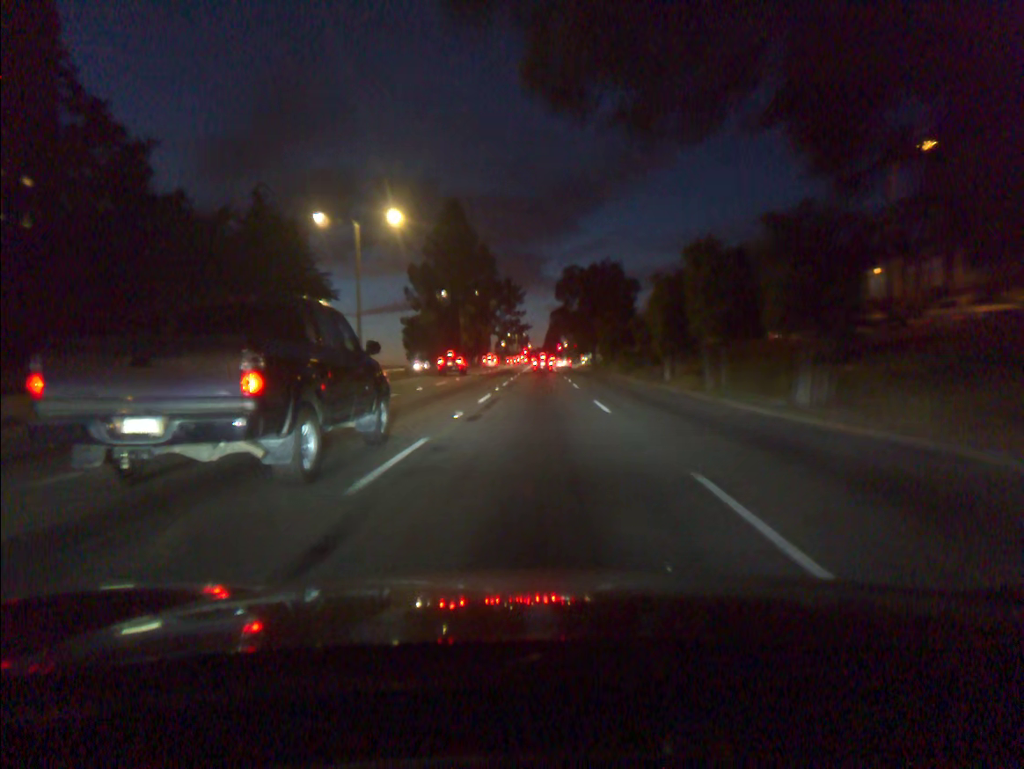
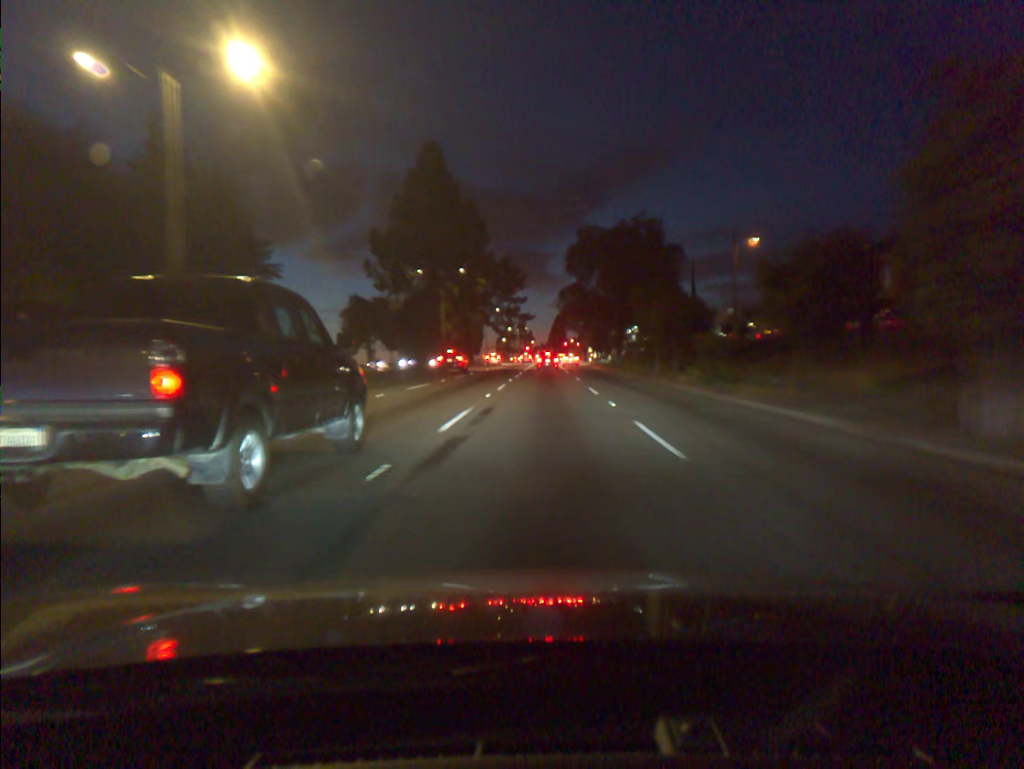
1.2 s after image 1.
(-0.1, +23.3) m; 0°
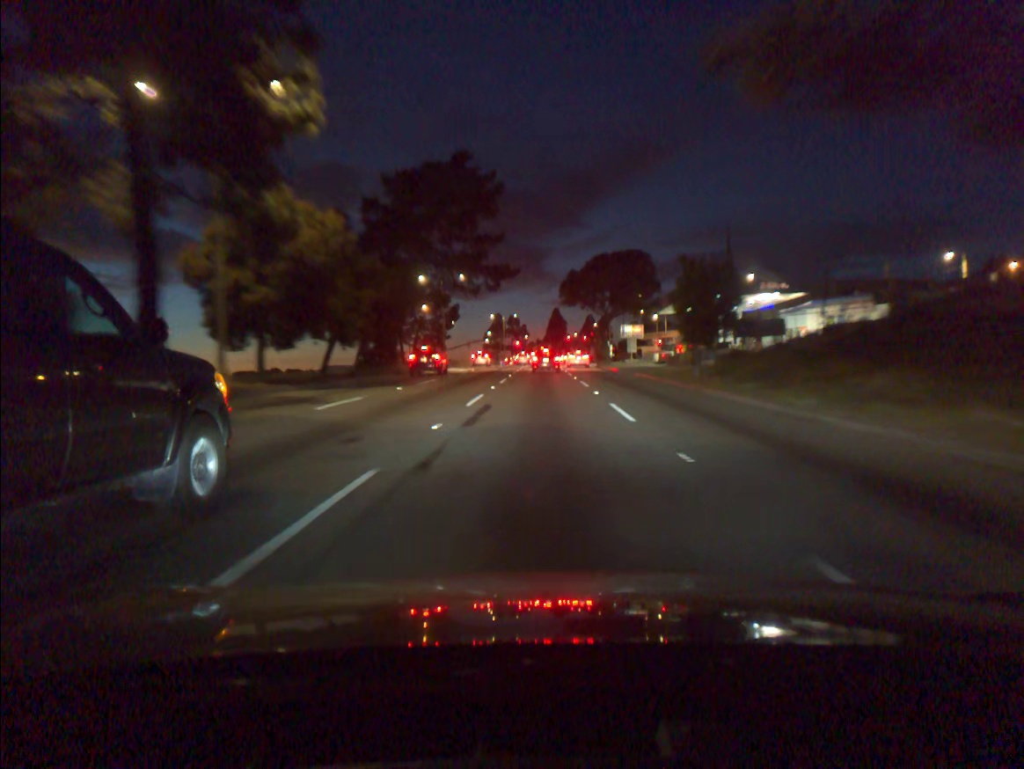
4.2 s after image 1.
(+0.4, +54.5) m; 0°
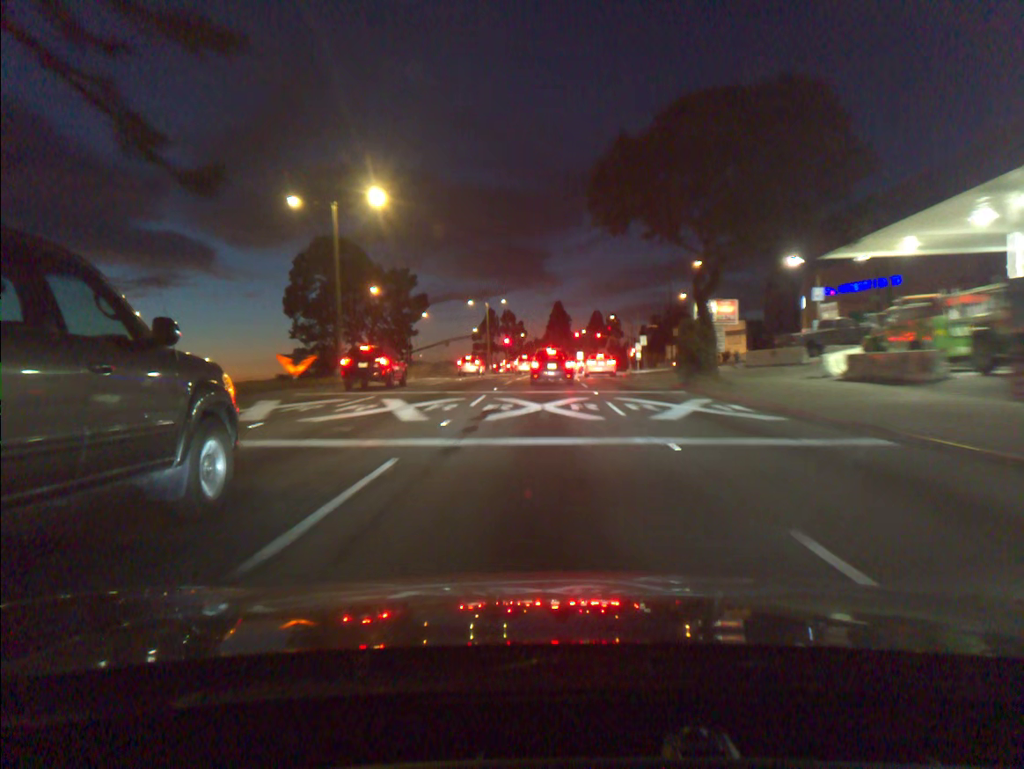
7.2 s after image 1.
(-0.1, +43.1) m; 0°
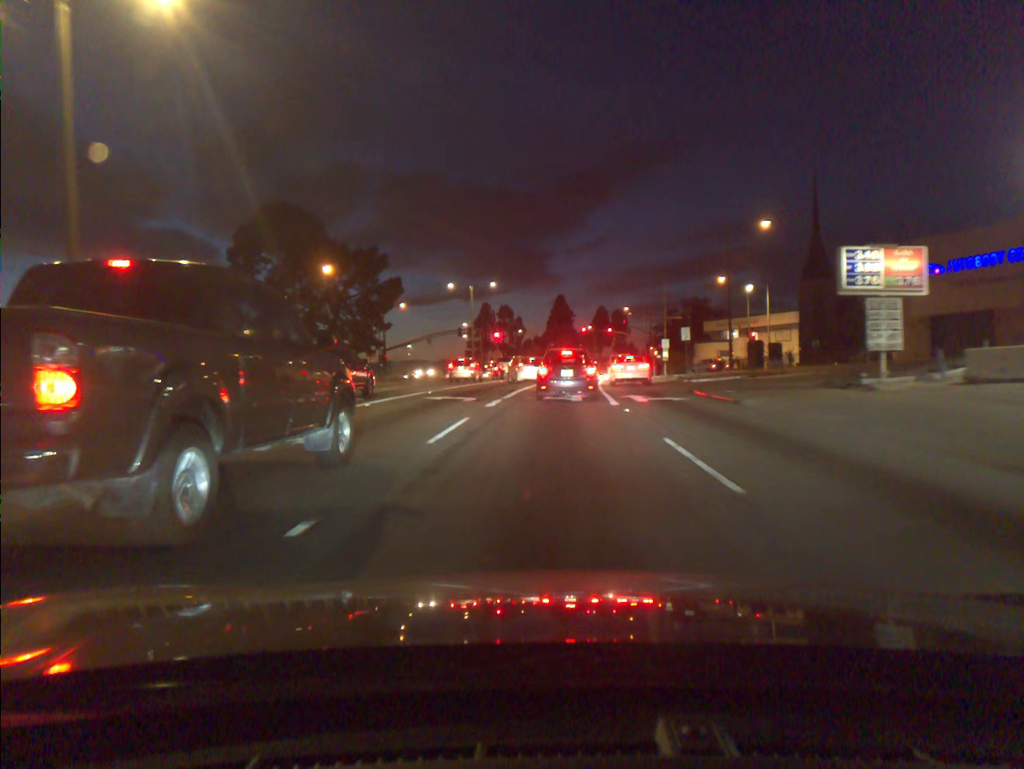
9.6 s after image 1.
(0.0, +23.2) m; 0°
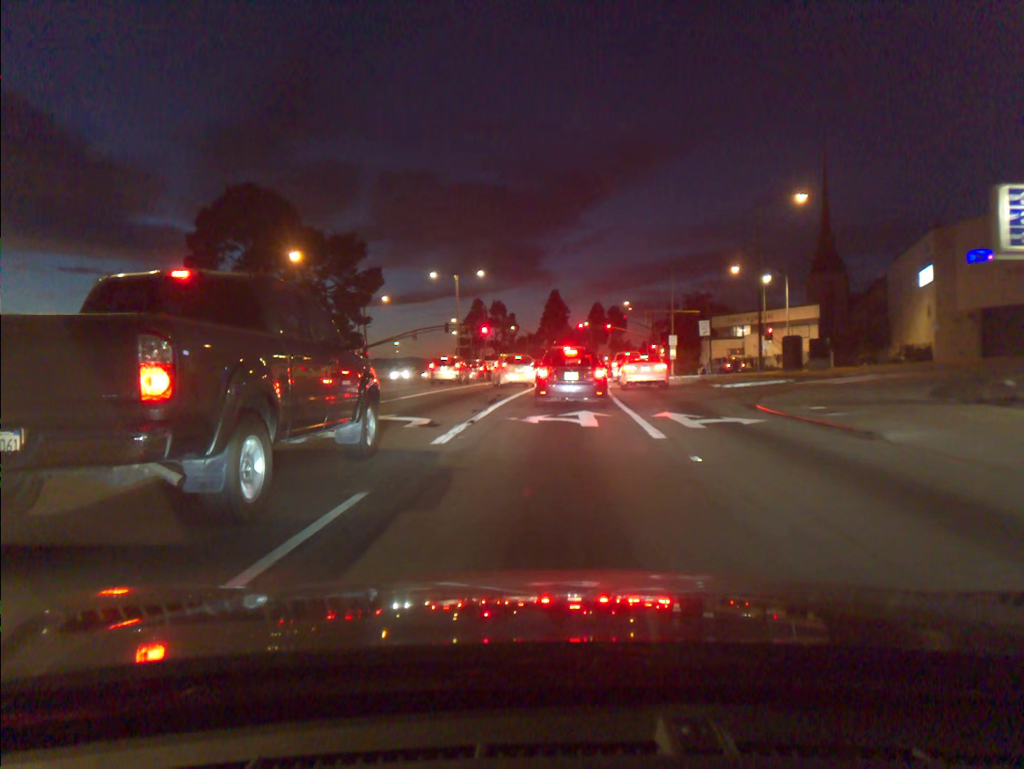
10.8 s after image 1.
(0.0, +8.5) m; 0°
